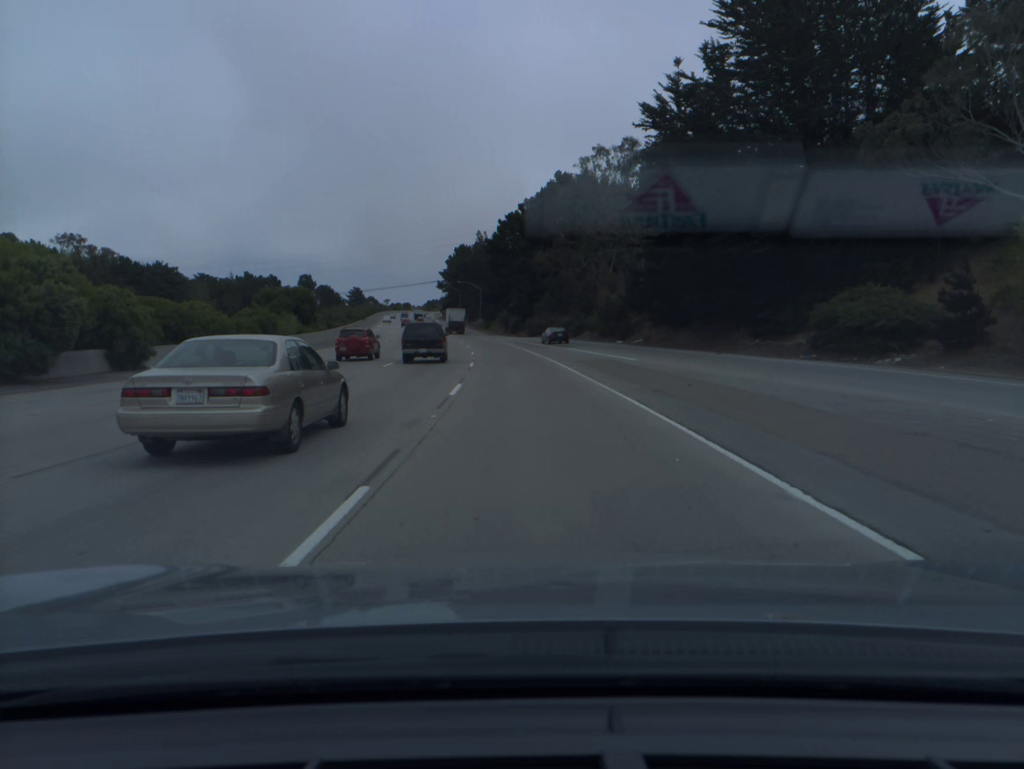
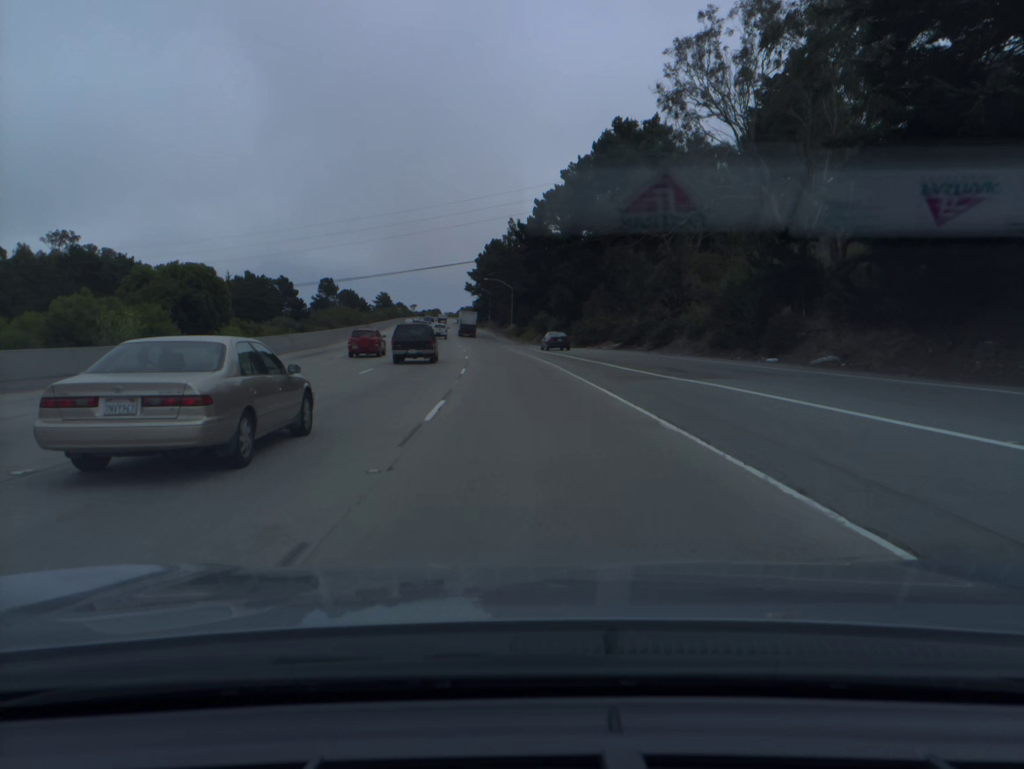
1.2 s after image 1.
(-0.8, +34.2) m; -3°
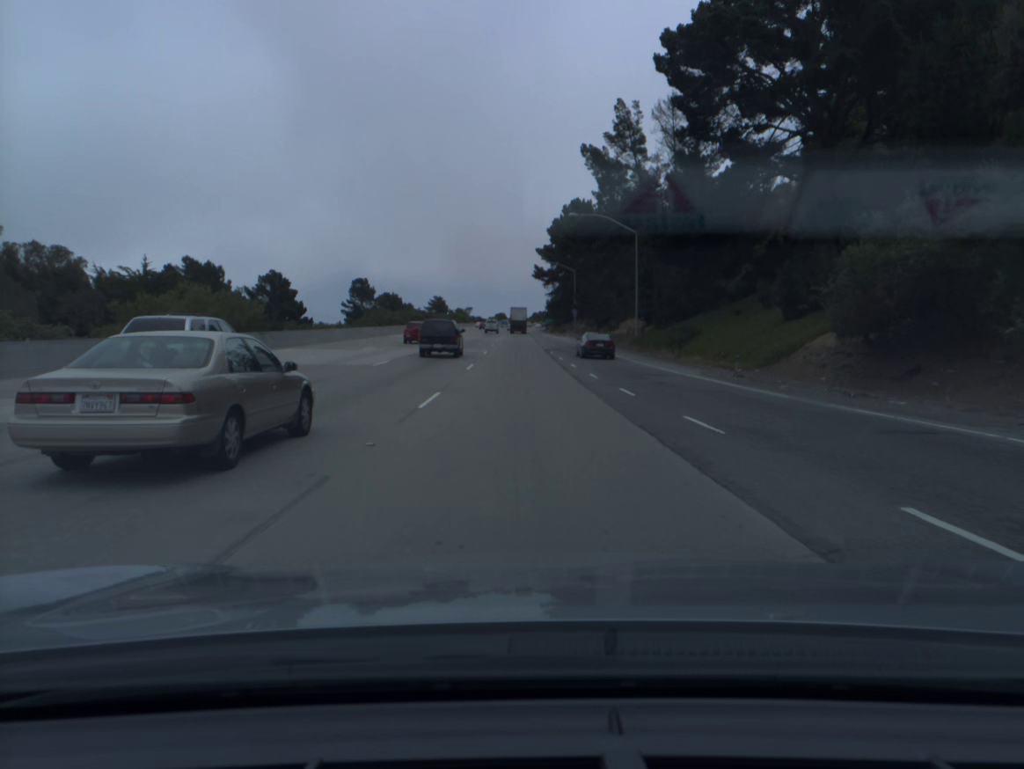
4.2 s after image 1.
(-5.1, +85.4) m; -5°
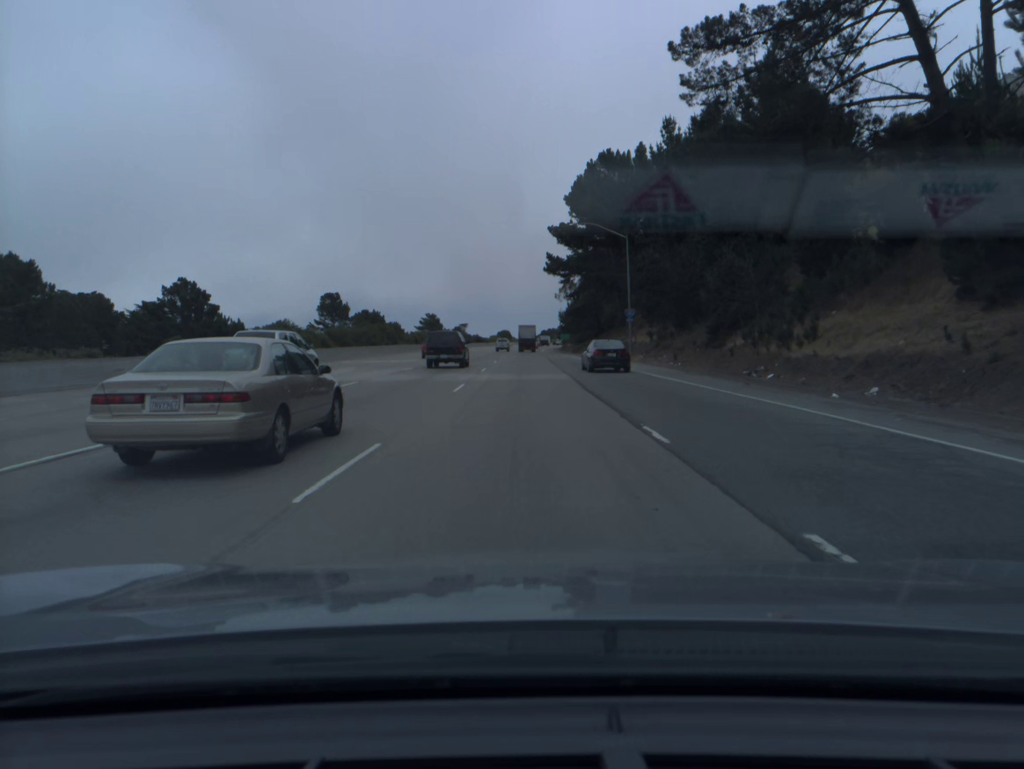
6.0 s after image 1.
(-0.3, +51.7) m; -1°
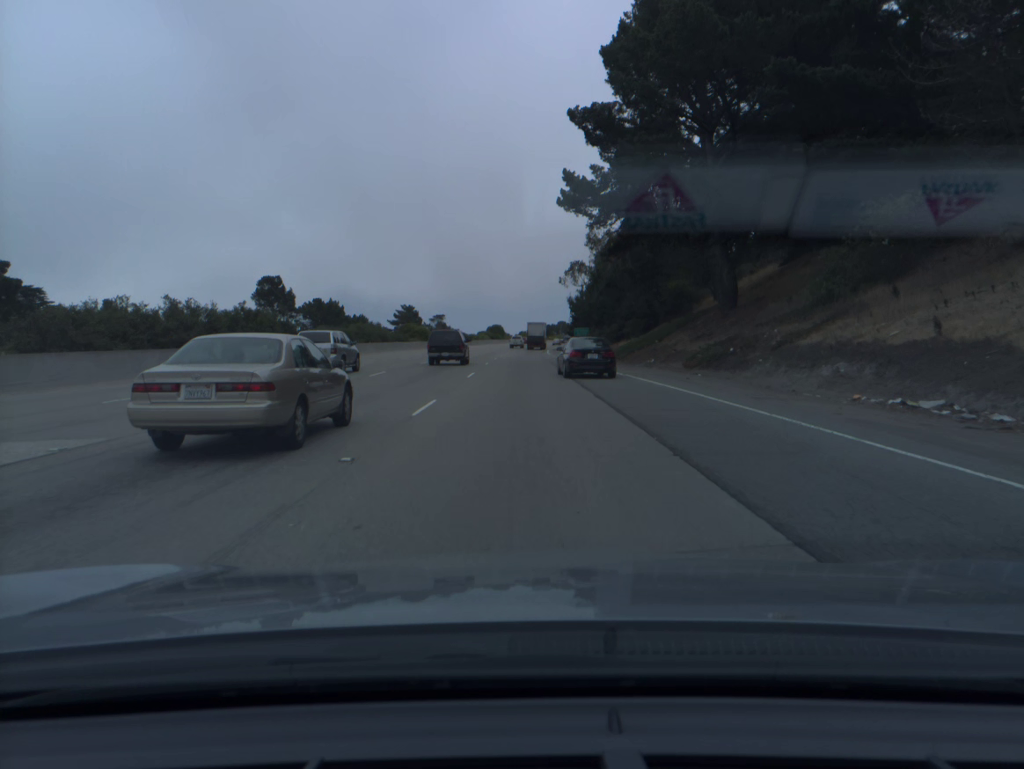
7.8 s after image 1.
(+0.1, +51.4) m; 0°
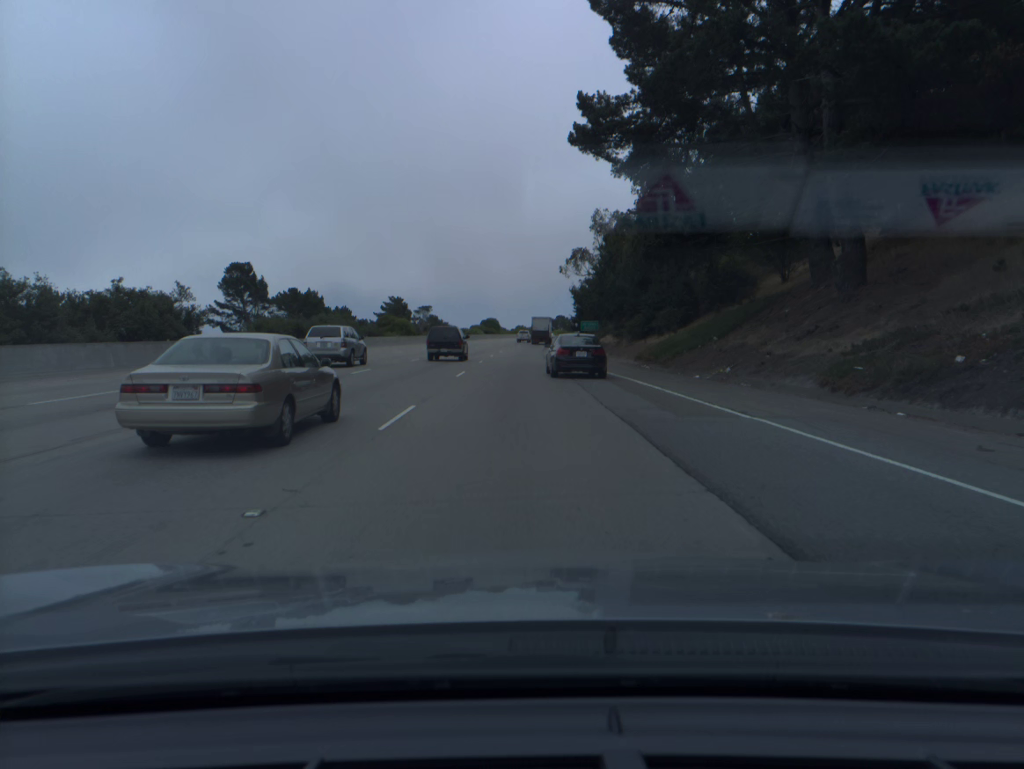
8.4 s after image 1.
(0.0, +17.1) m; 0°
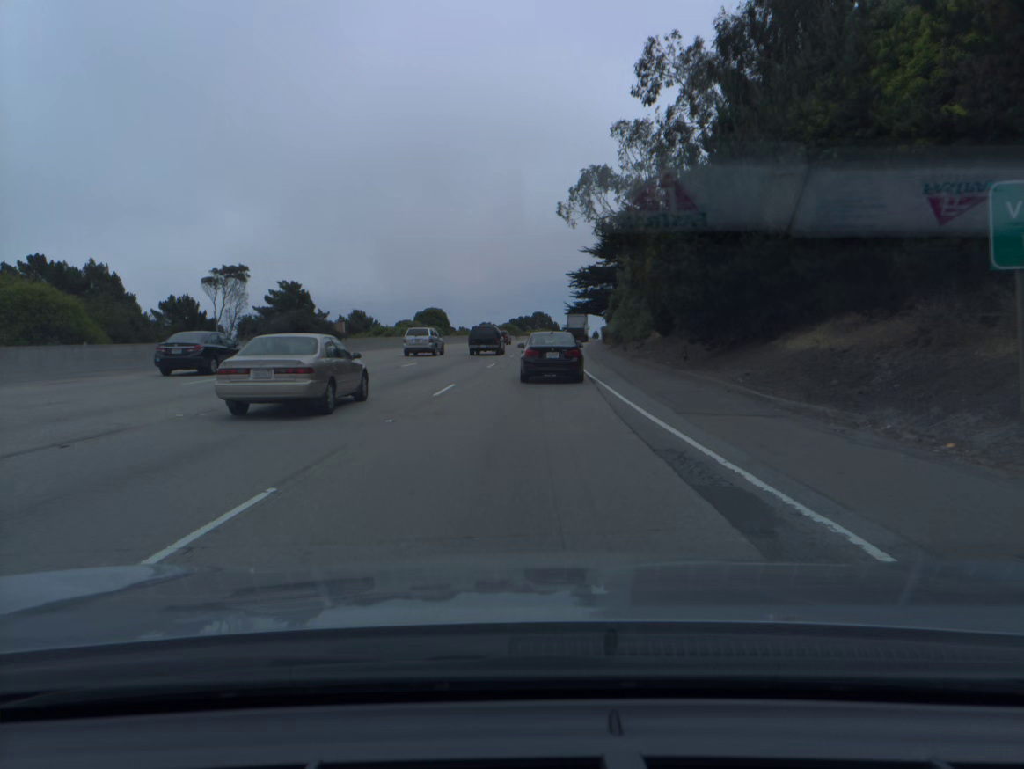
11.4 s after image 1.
(+0.6, +81.3) m; +2°
